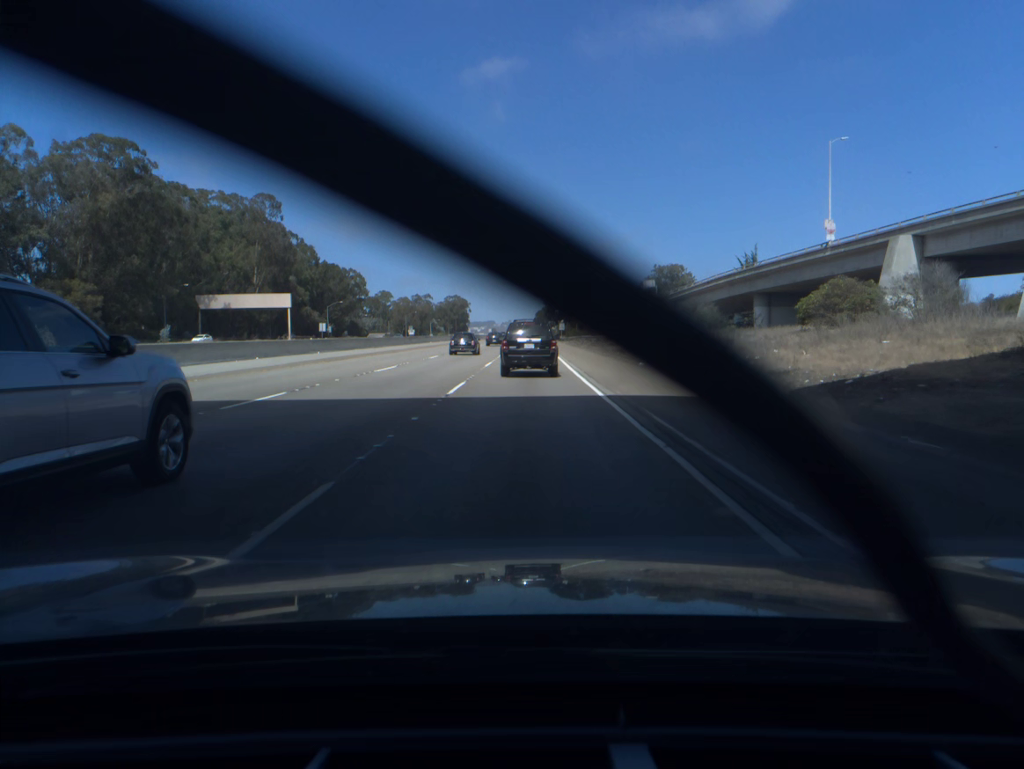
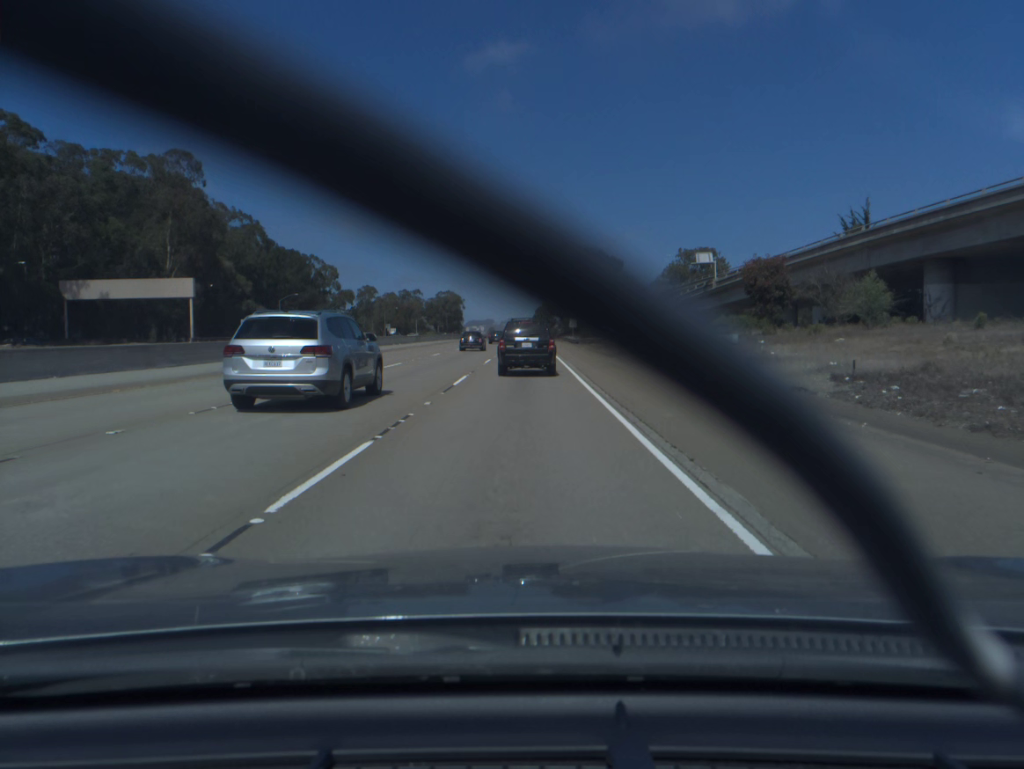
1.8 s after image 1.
(+0.1, +41.2) m; 0°
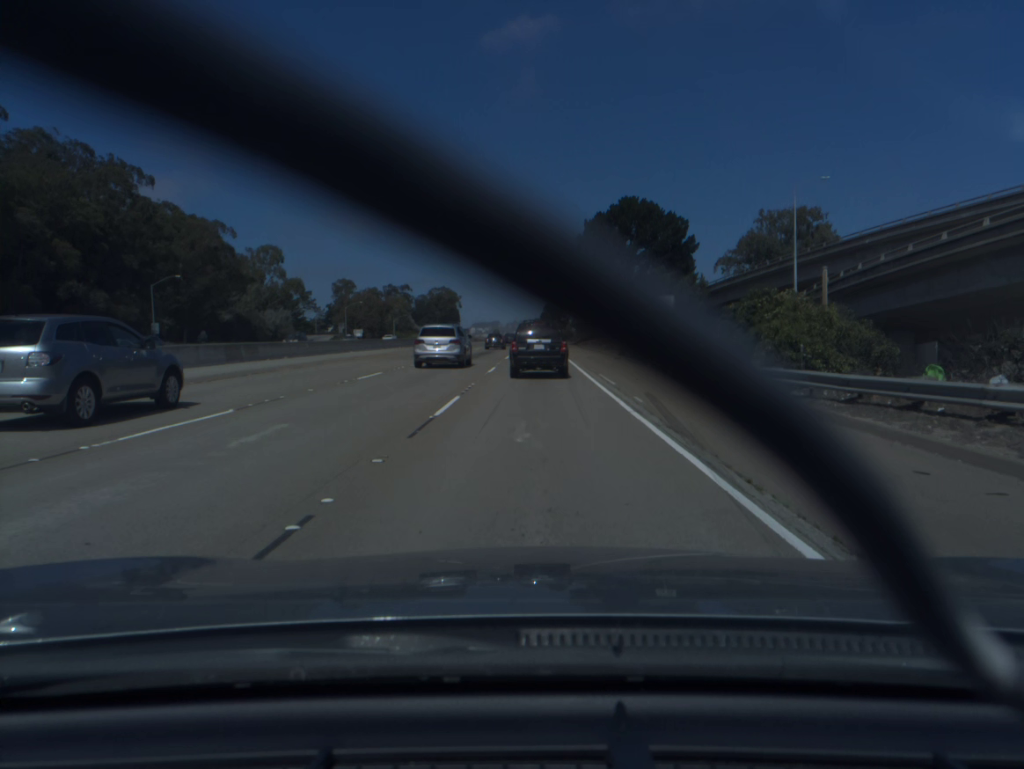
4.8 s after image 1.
(-0.4, +64.9) m; 0°
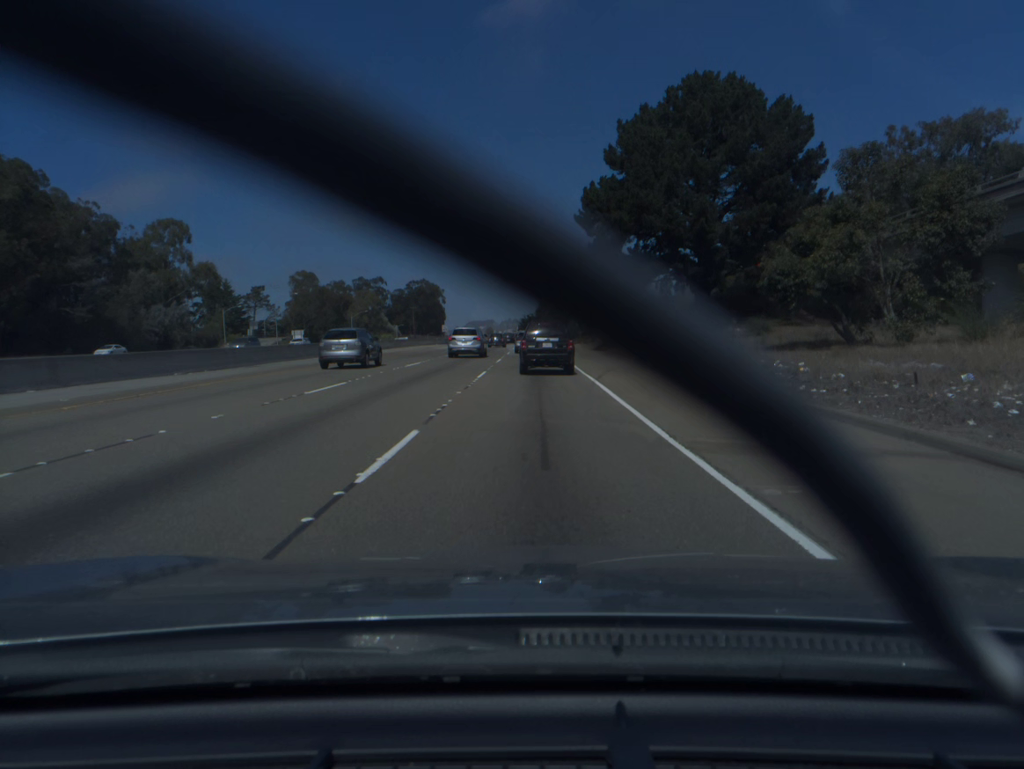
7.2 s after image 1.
(+0.2, +49.5) m; +1°
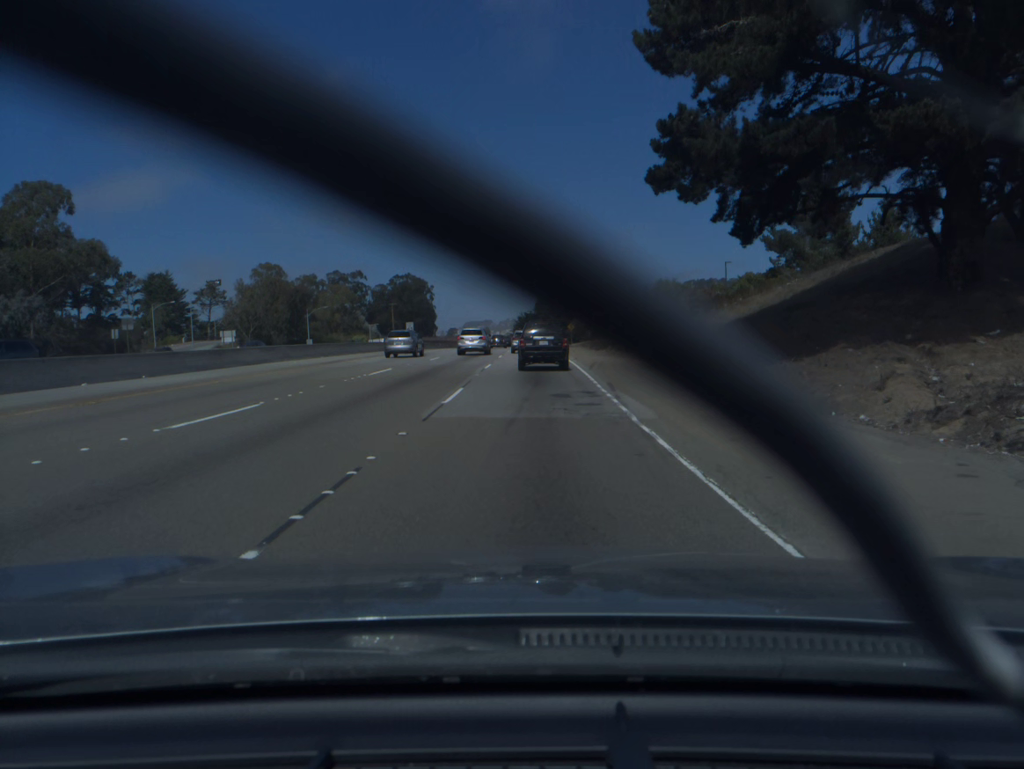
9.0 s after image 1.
(-0.1, +36.4) m; 0°
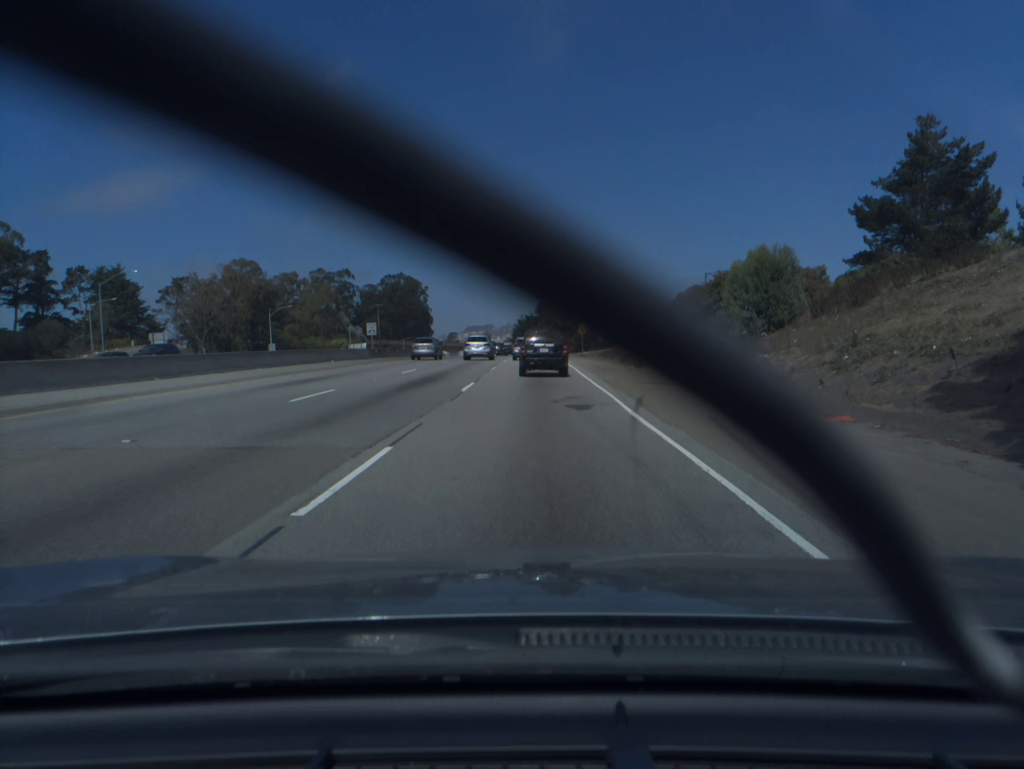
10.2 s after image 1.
(0.0, +24.2) m; 0°
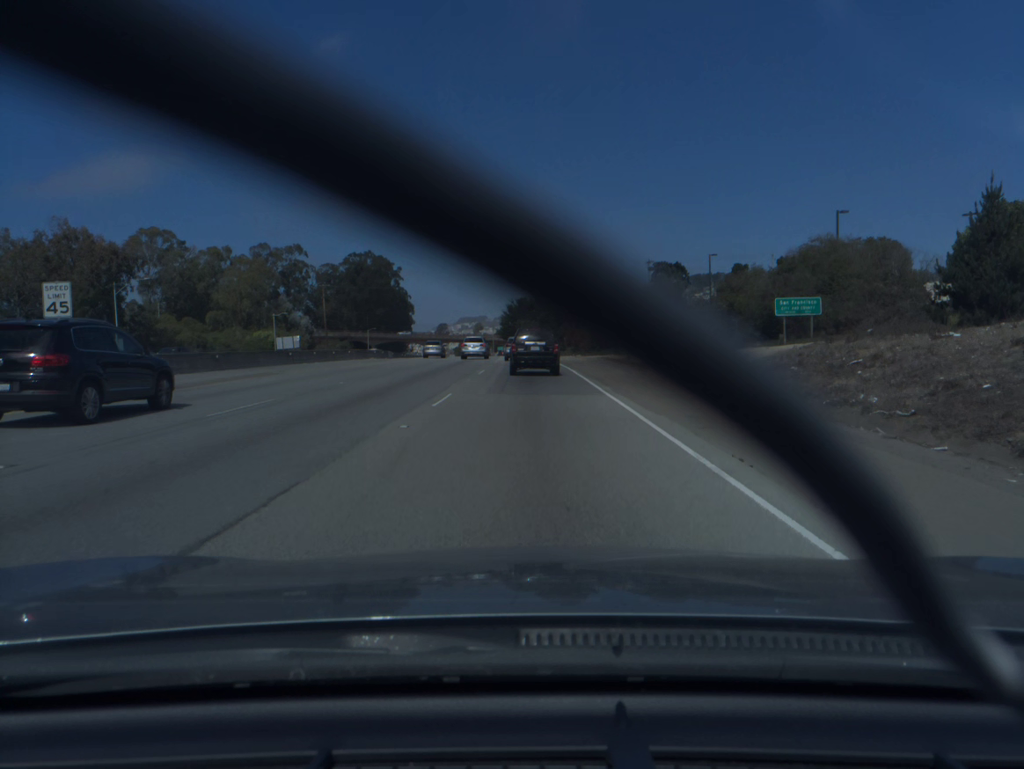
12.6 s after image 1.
(+0.2, +48.5) m; +1°
